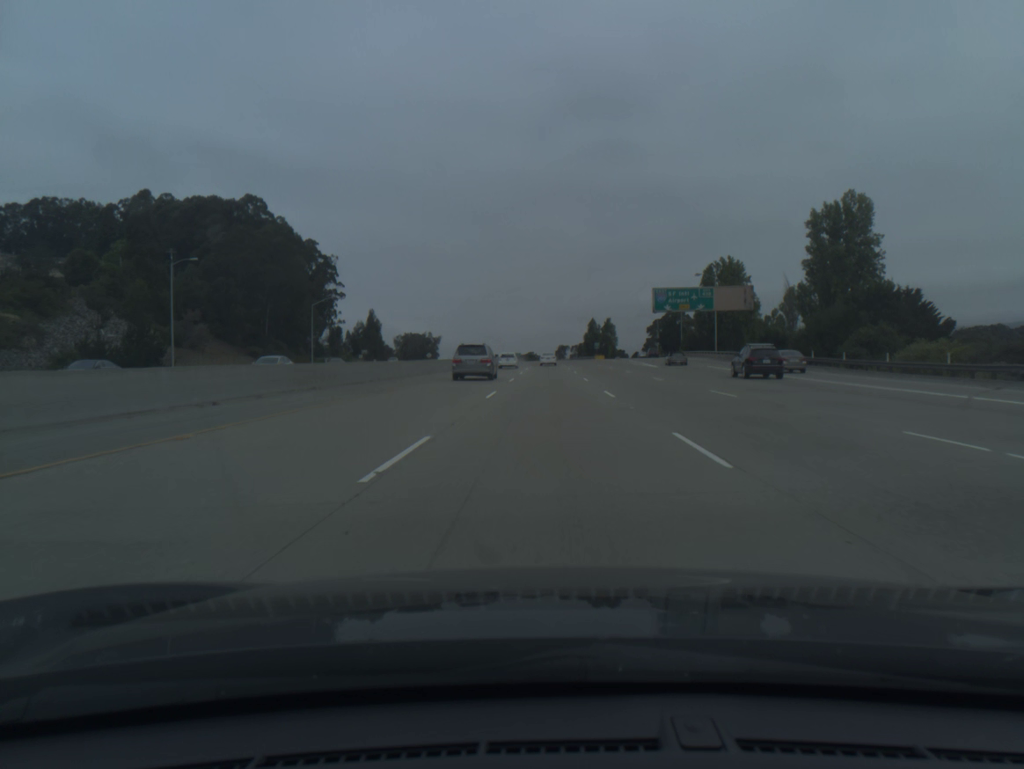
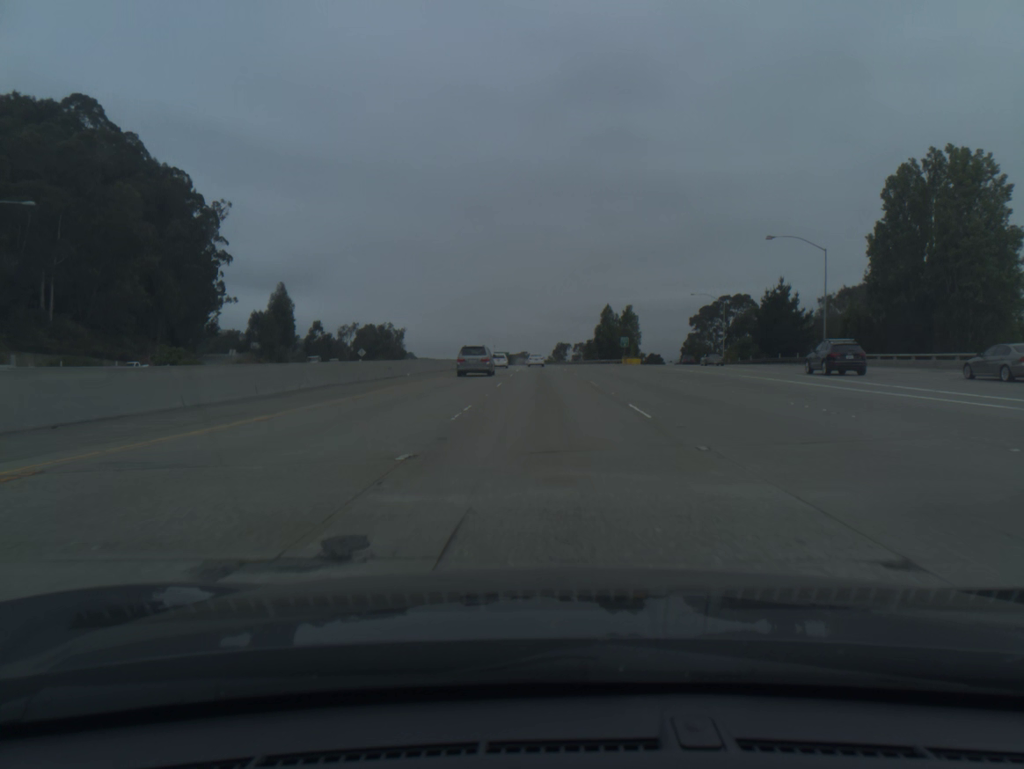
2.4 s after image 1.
(+0.3, +81.6) m; 0°
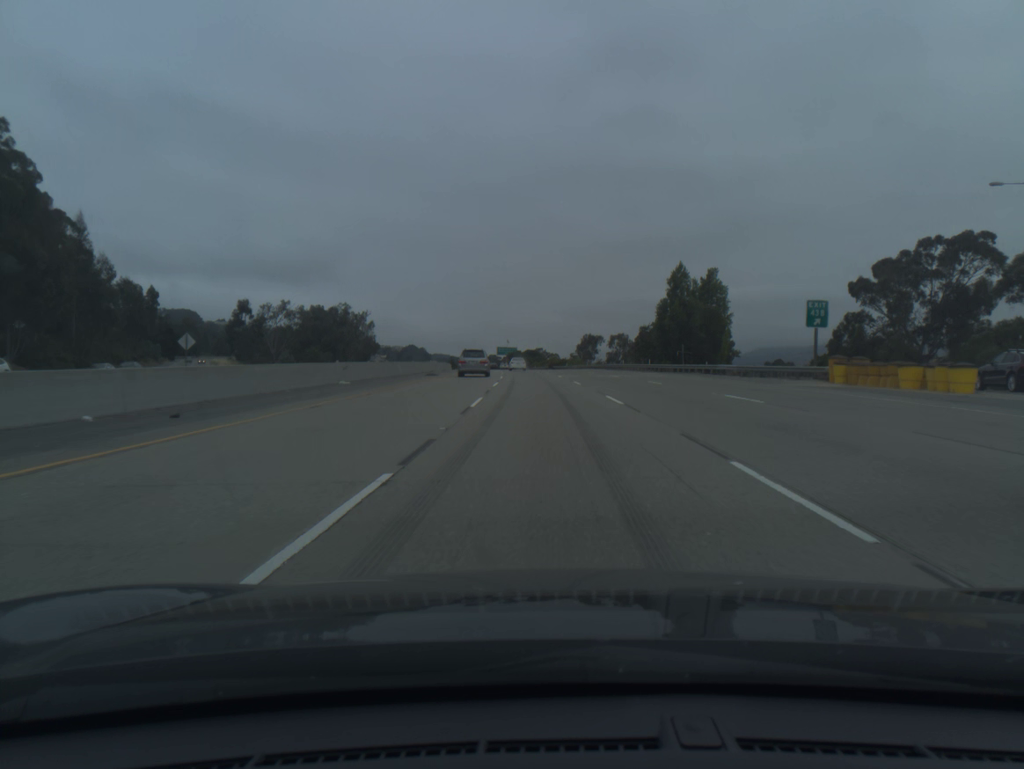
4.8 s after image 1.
(-0.6, +82.8) m; -1°
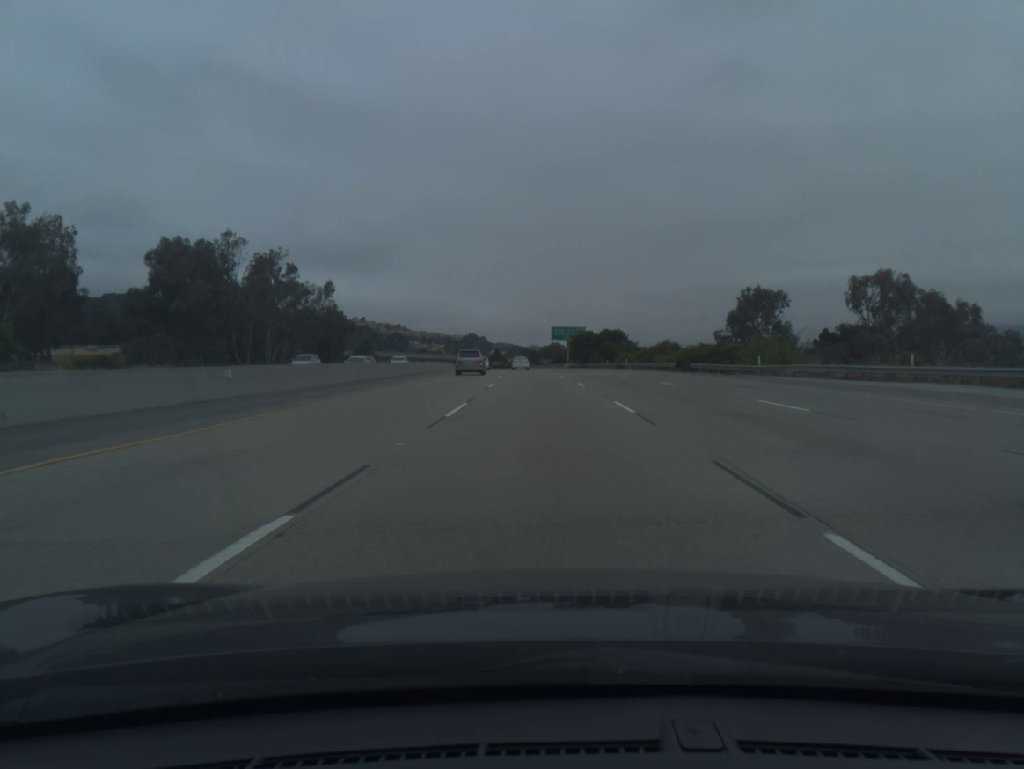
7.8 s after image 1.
(-3.9, +105.4) m; -5°
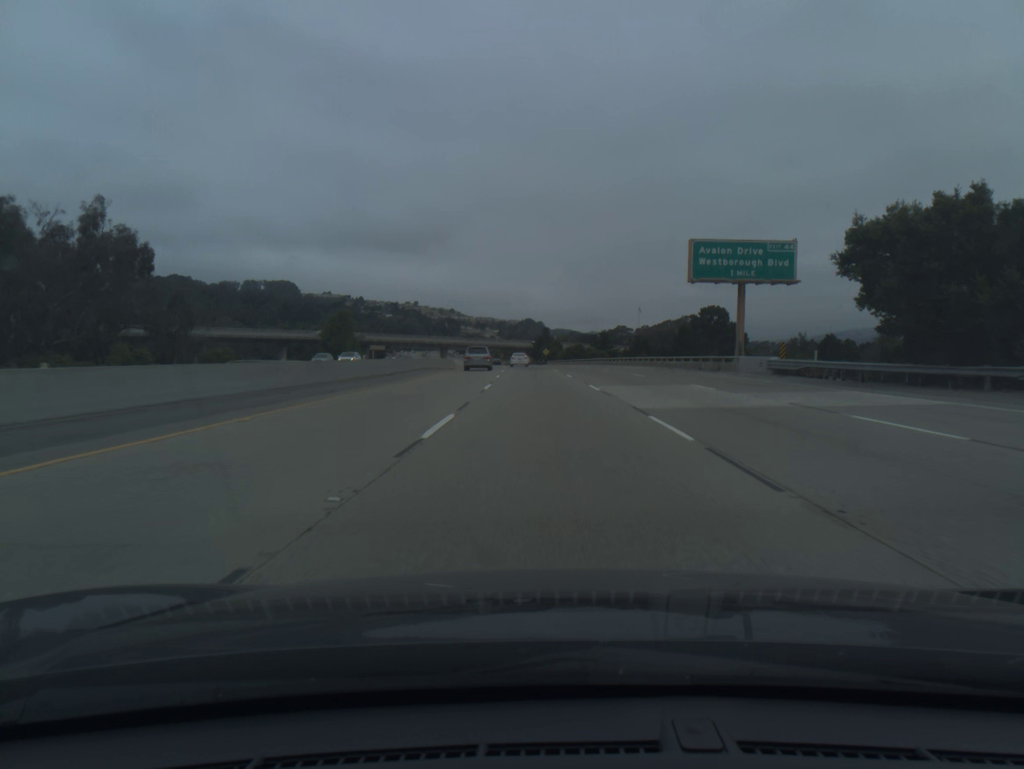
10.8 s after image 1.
(-4.0, +107.2) m; -4°
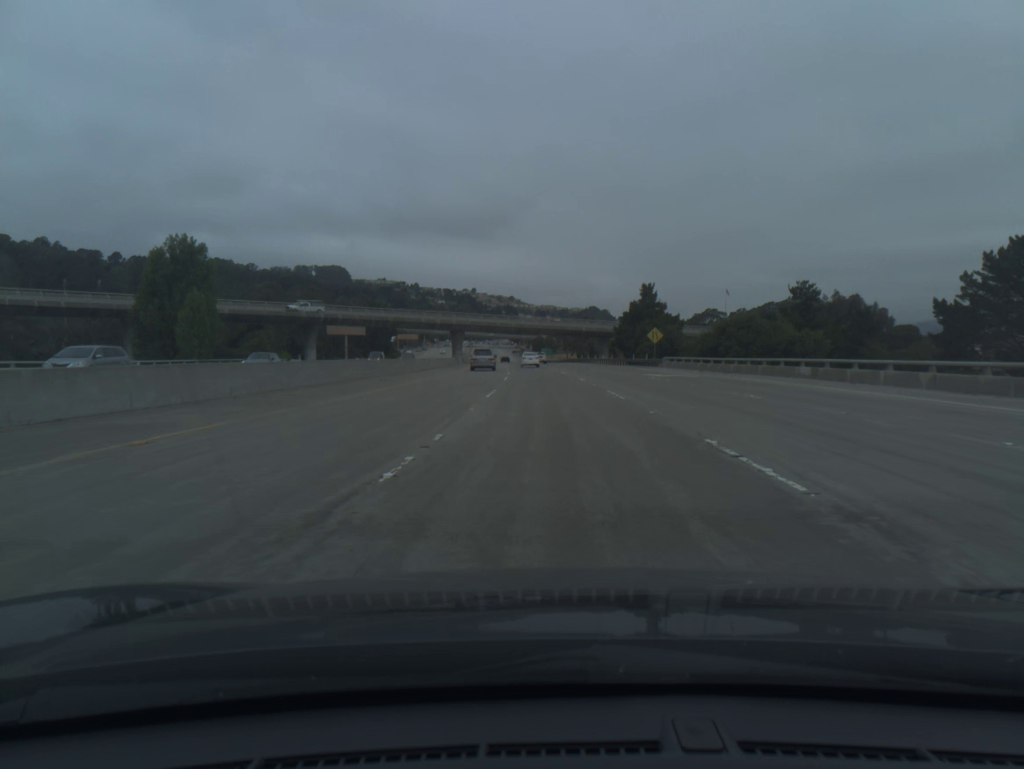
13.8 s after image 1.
(-4.2, +106.3) m; -5°
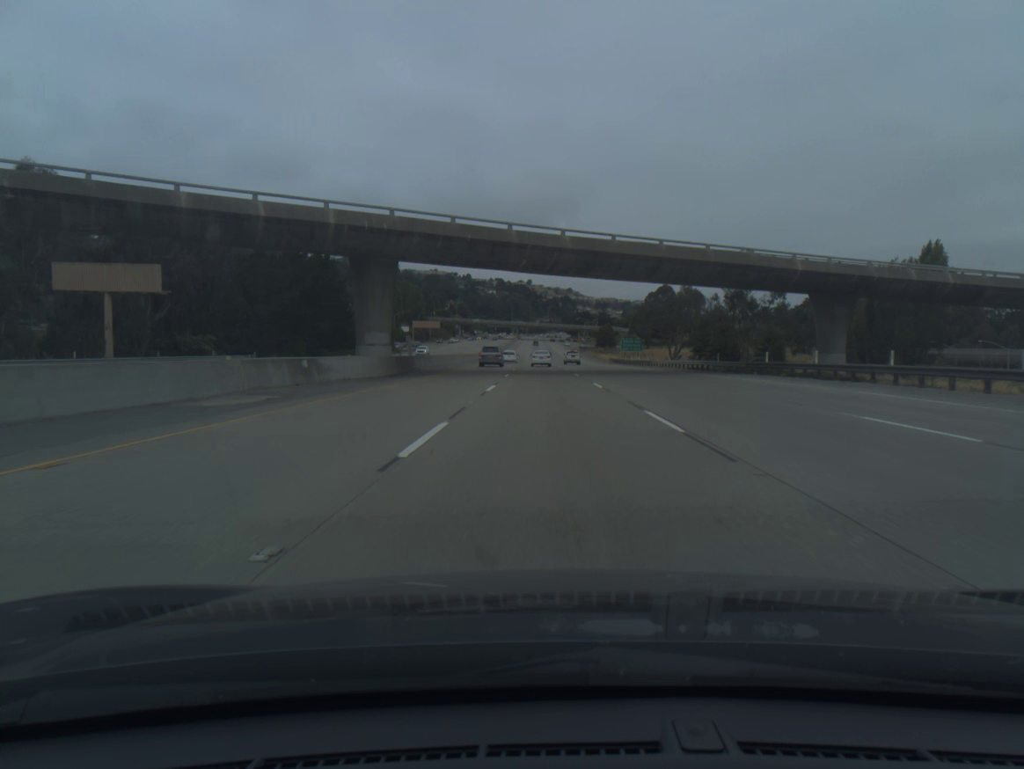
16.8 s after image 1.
(-3.7, +104.8) m; -4°
